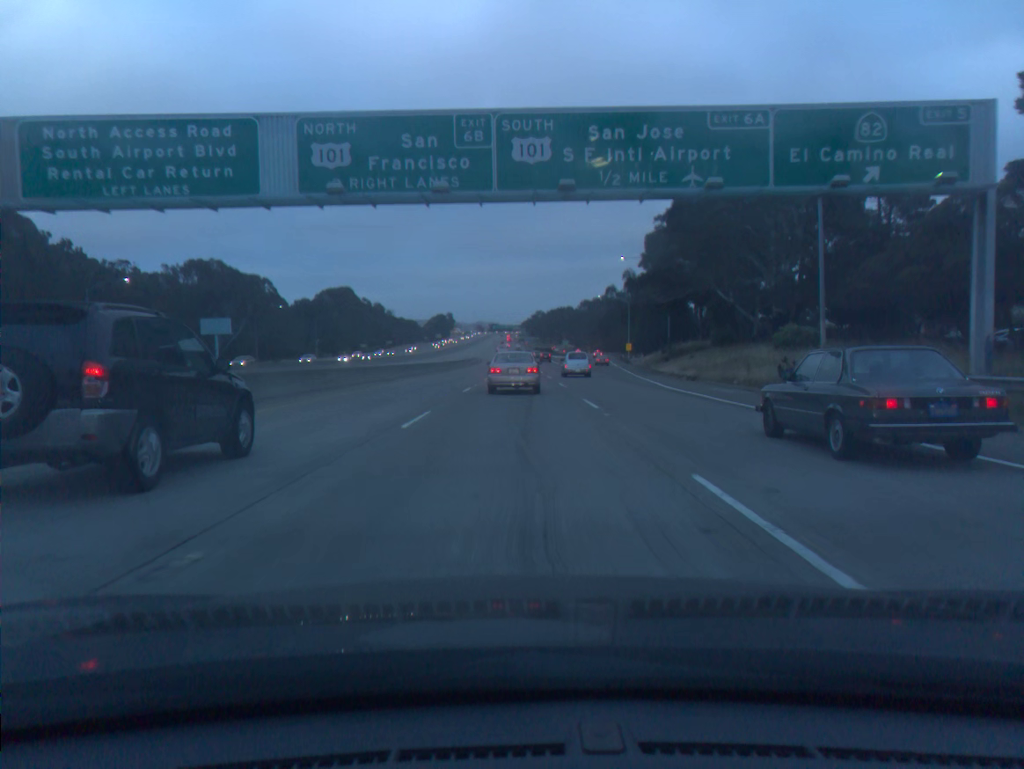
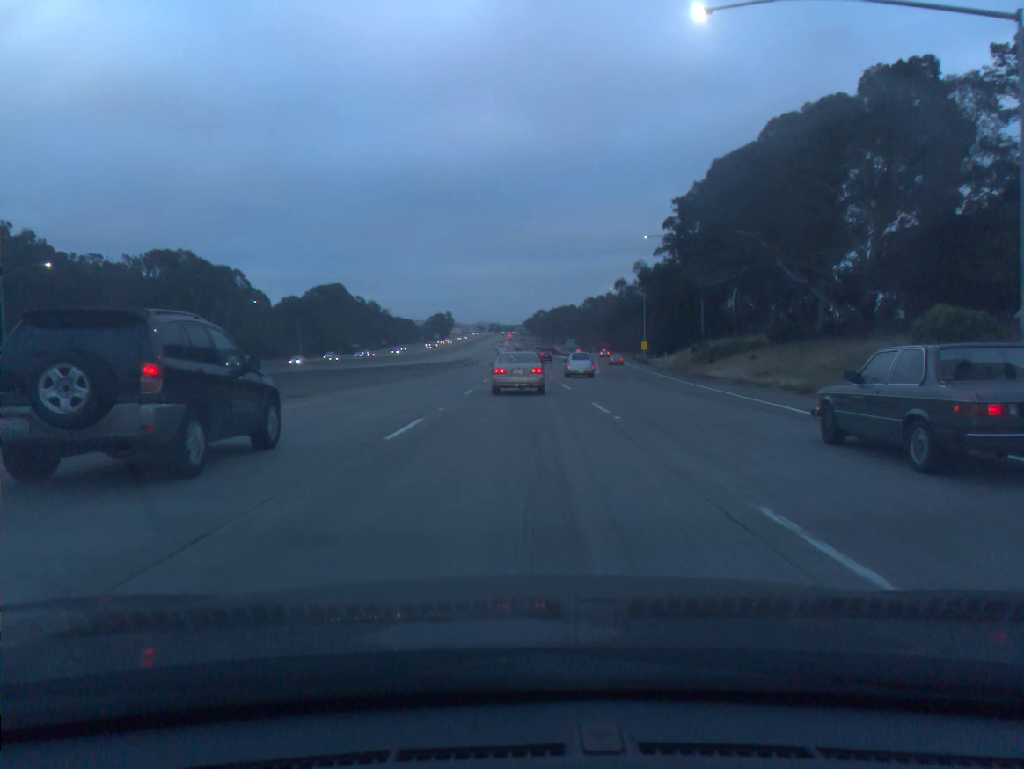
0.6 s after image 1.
(0.0, +16.3) m; 0°
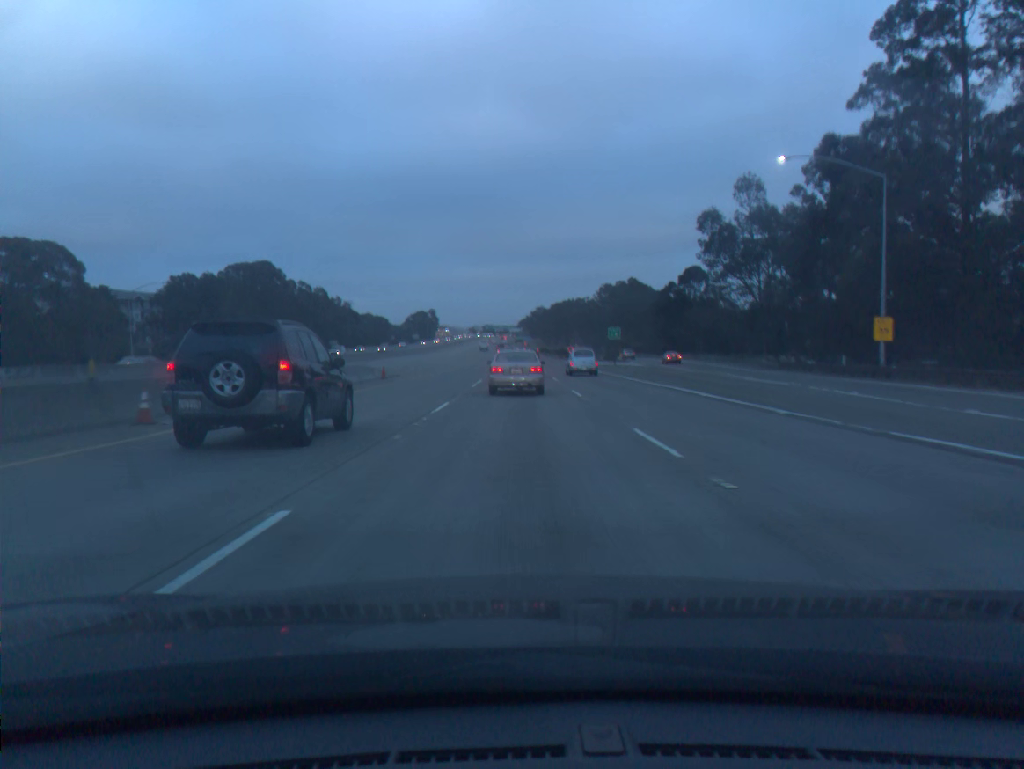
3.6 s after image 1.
(+0.3, +82.7) m; 0°
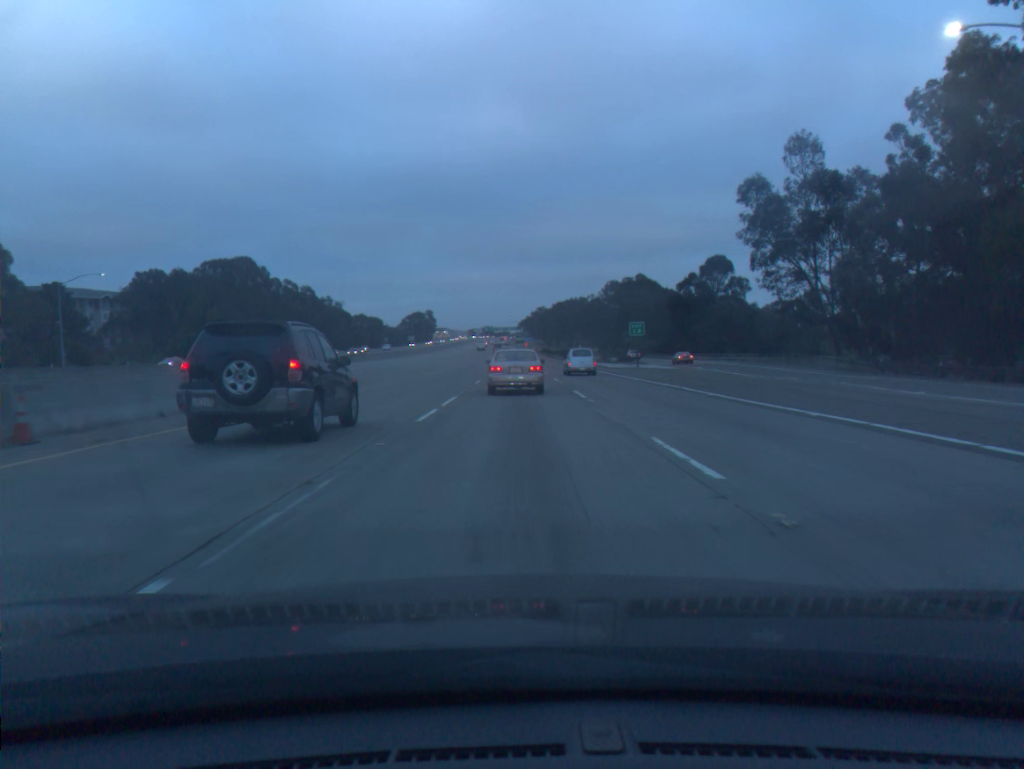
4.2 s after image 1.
(0.0, +16.6) m; 0°
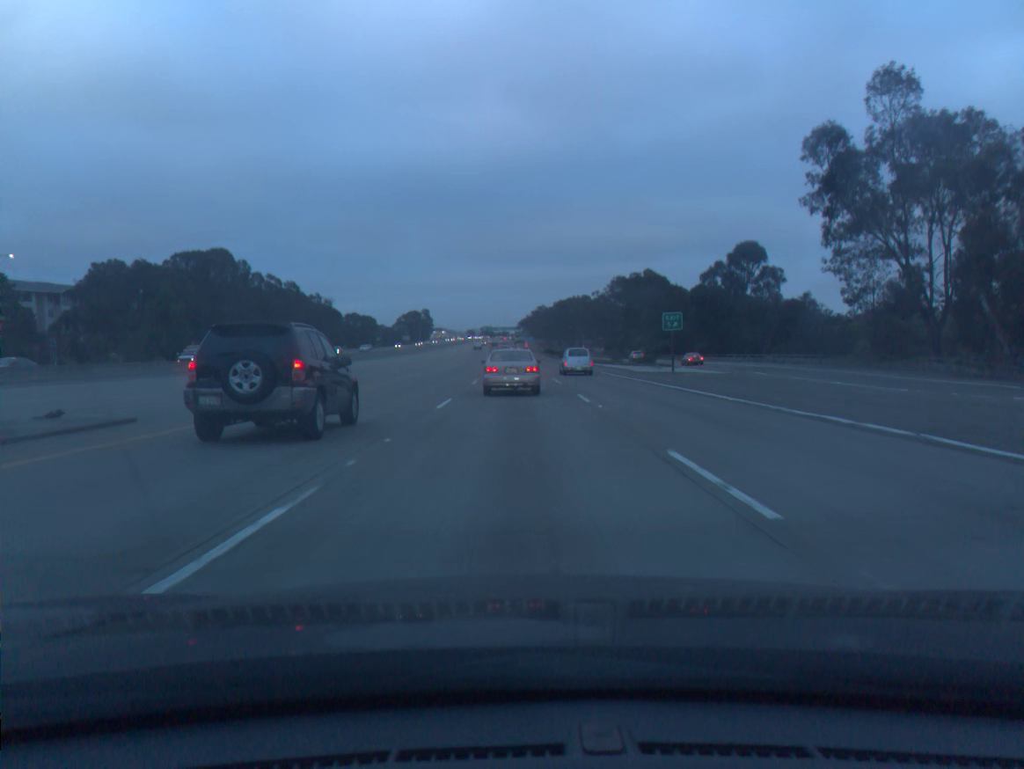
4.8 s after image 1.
(0.0, +16.6) m; 0°
